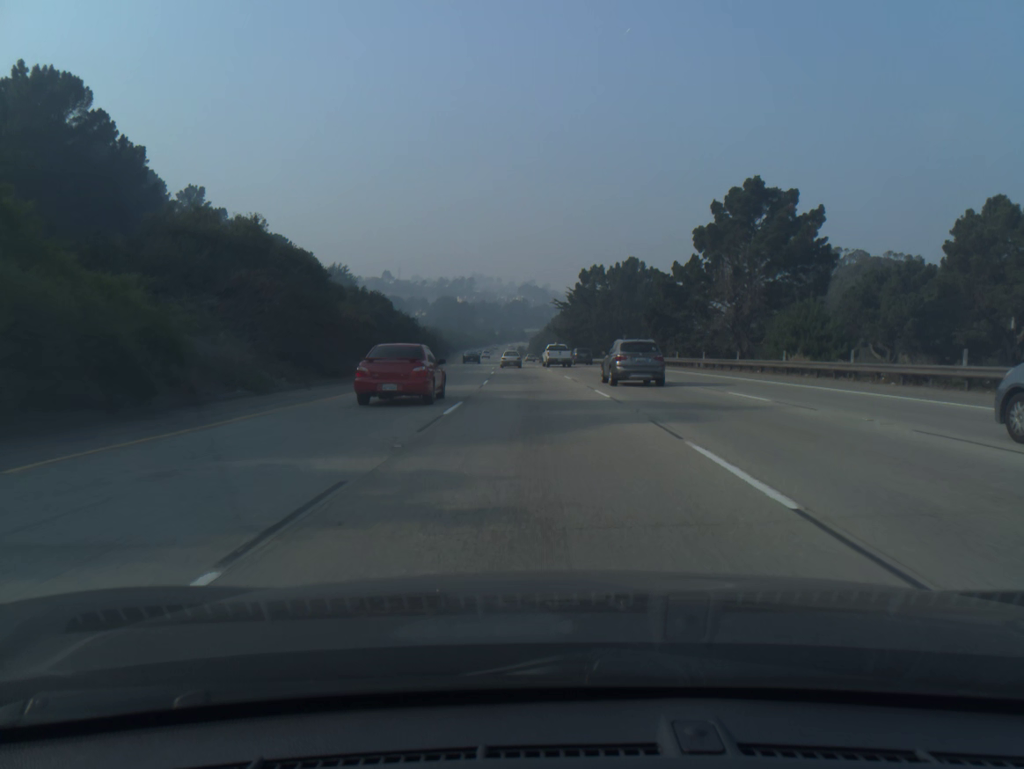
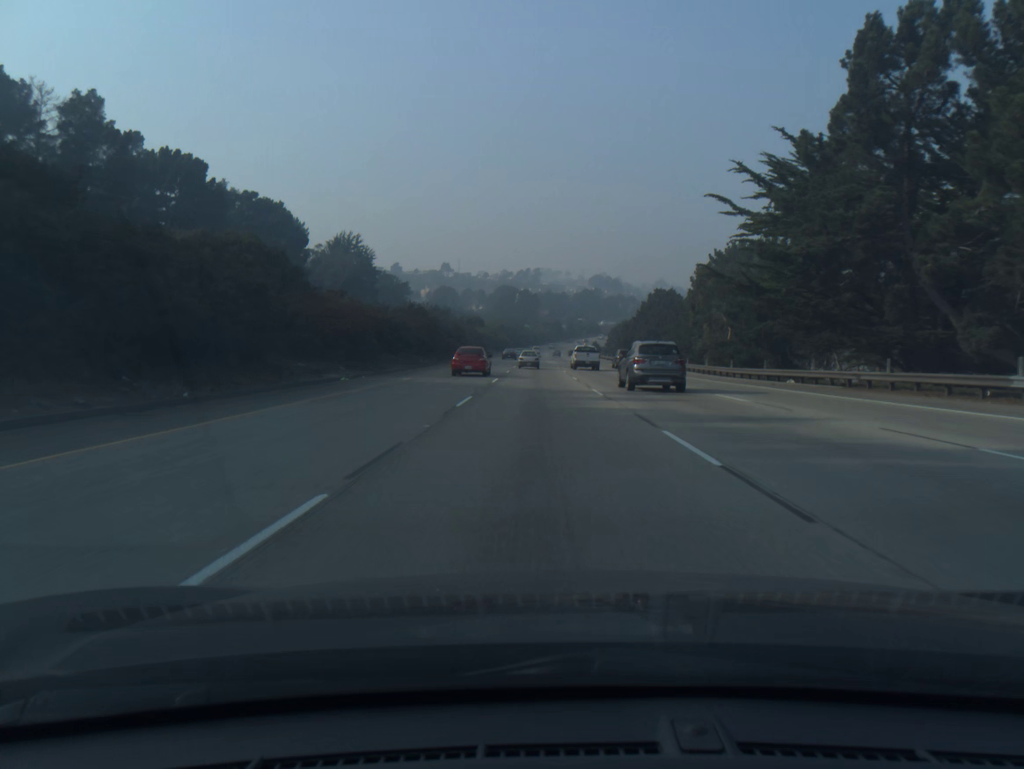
(-3.8, +85.2) m; -5°
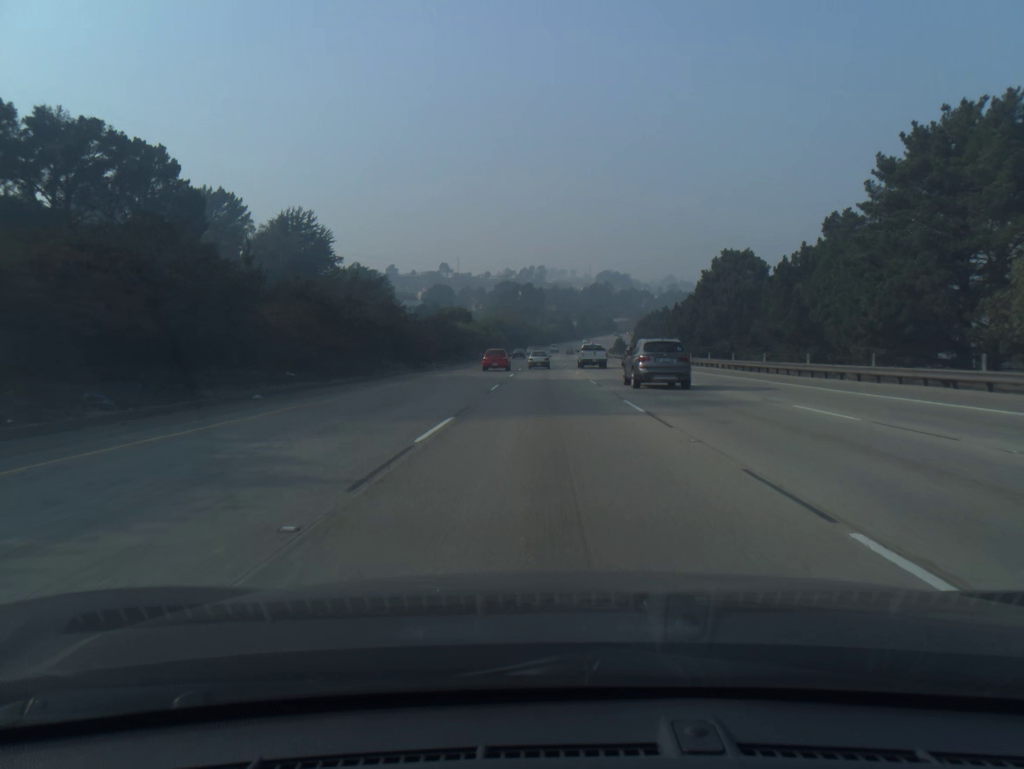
(-0.5, +50.7) m; -1°
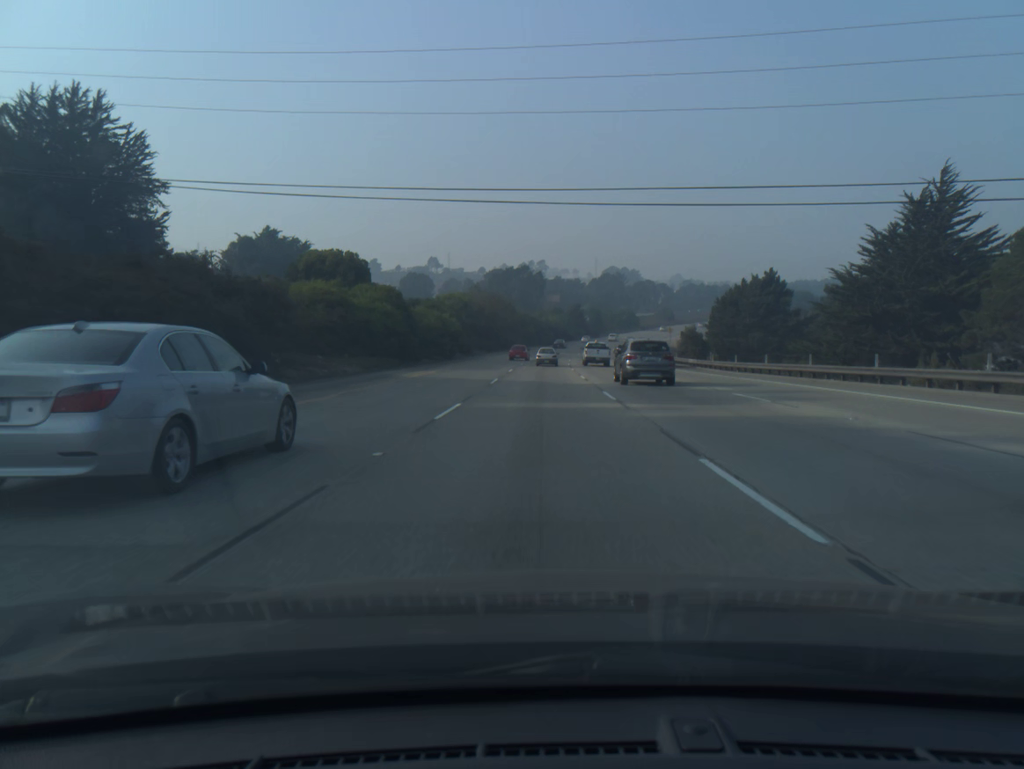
(+0.4, +84.1) m; 0°
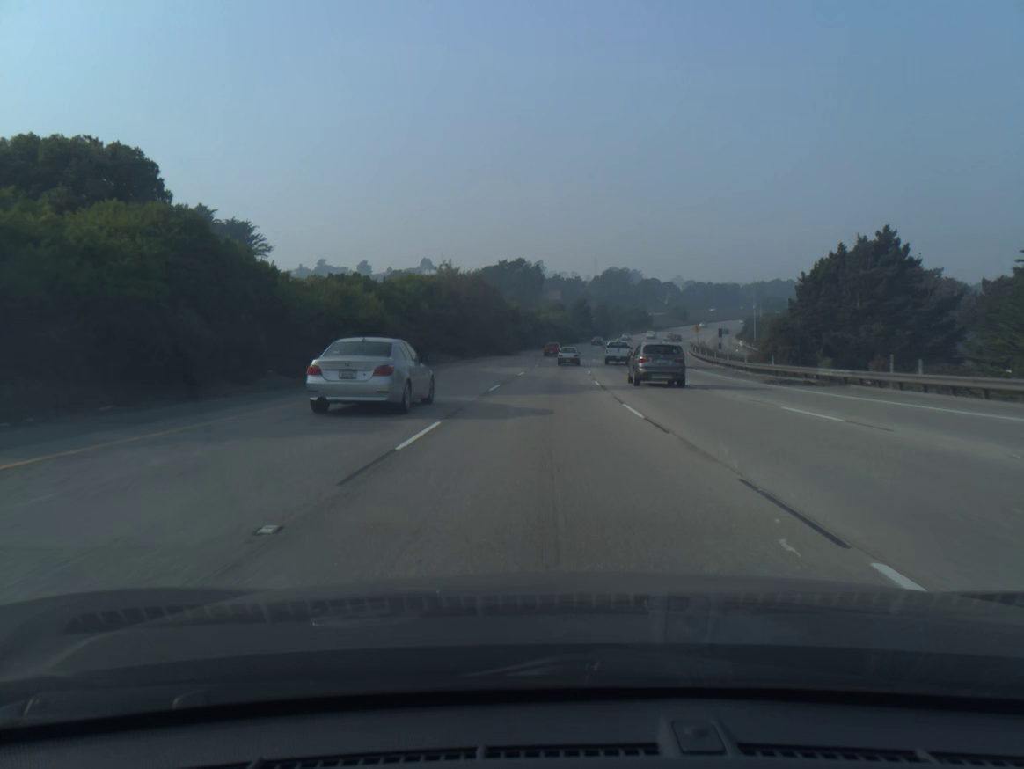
(-0.1, +33.3) m; 0°
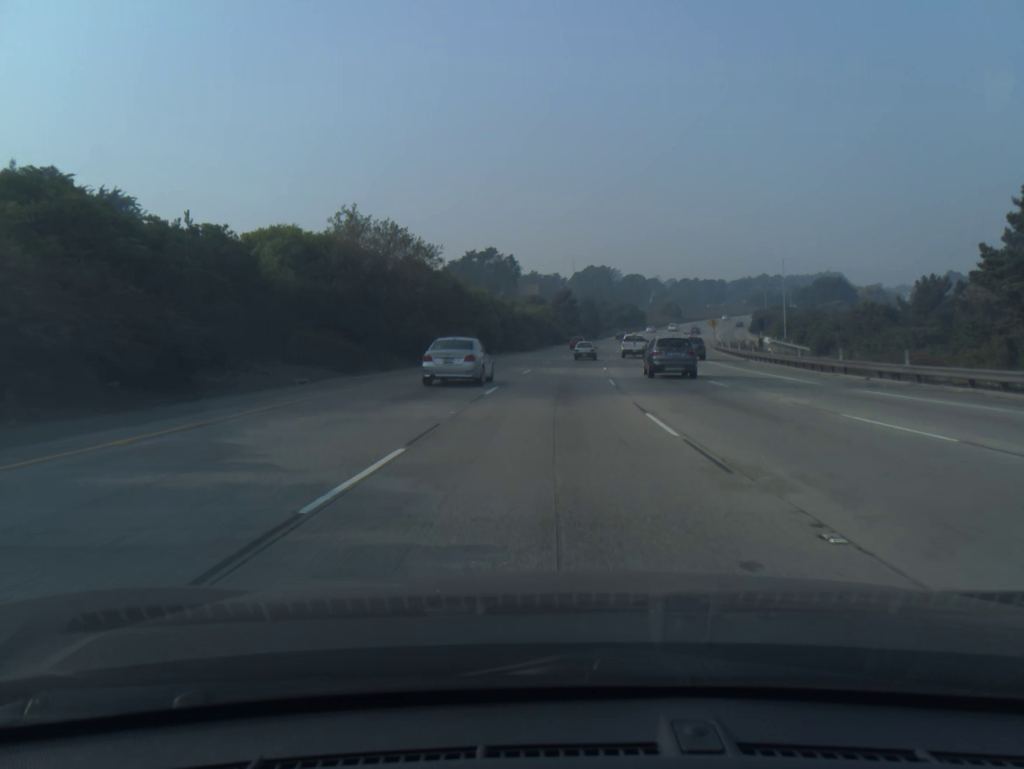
(+0.4, +33.2) m; +2°
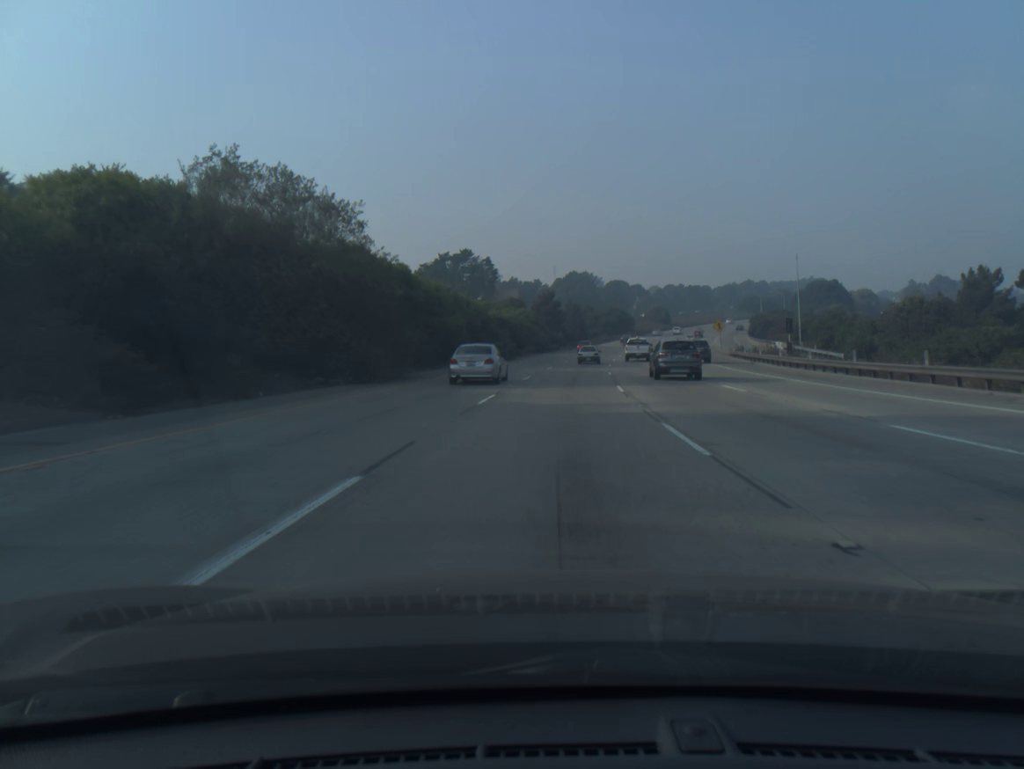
(+0.2, +16.6) m; +1°
